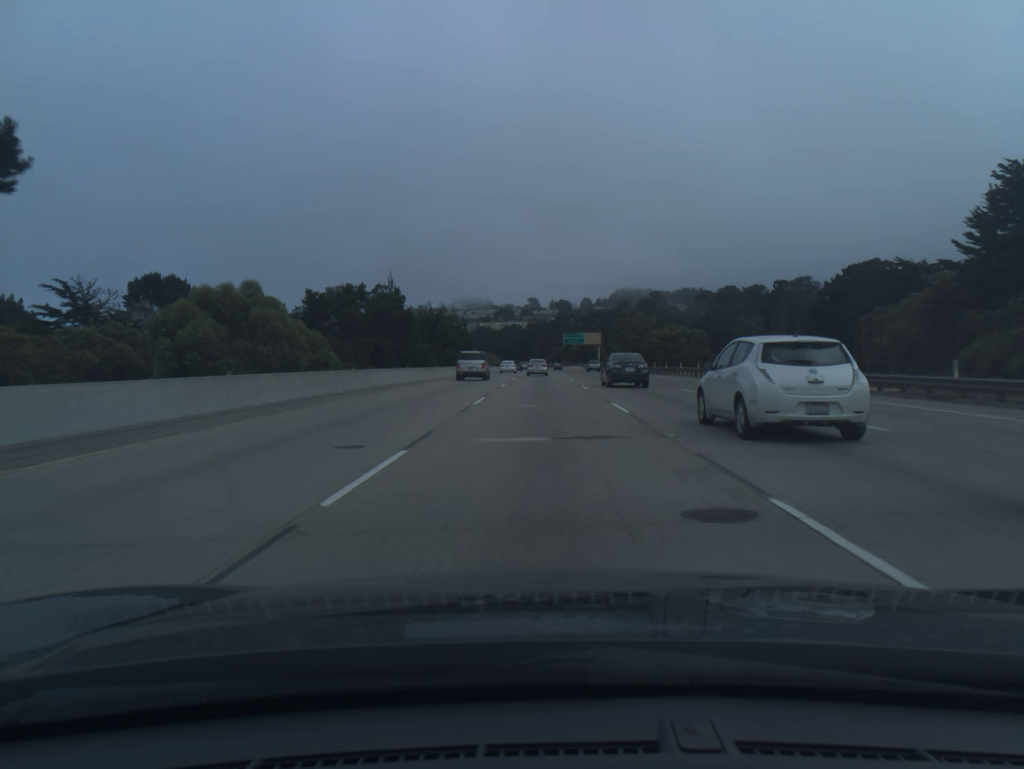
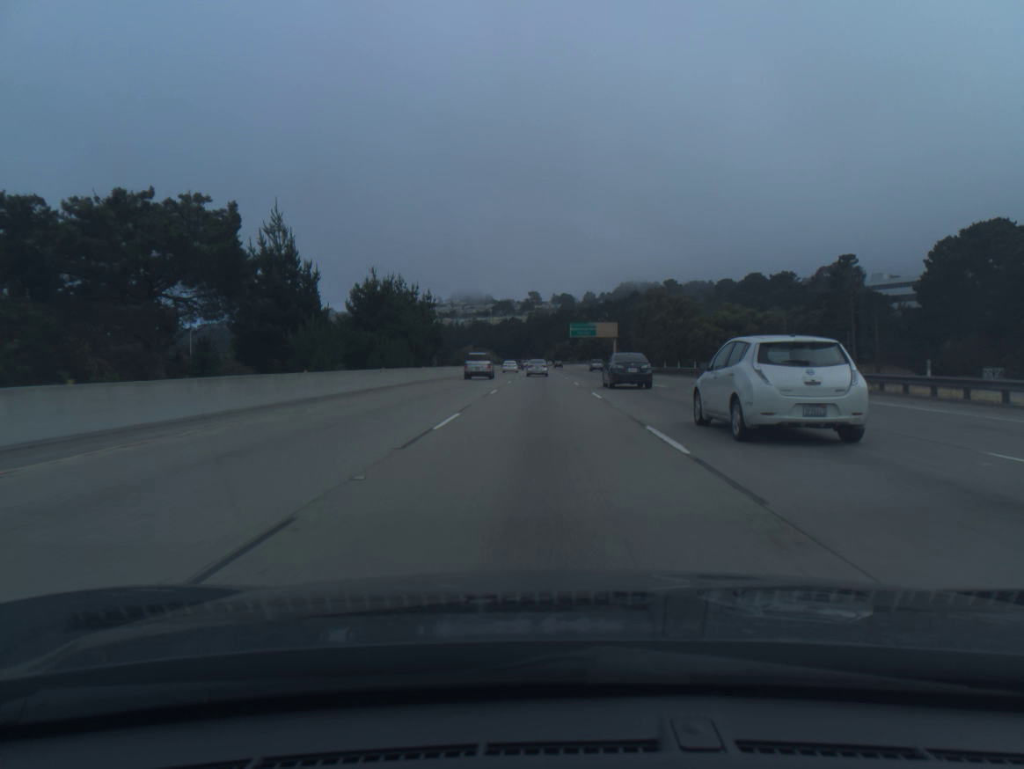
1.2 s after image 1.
(0.0, +36.6) m; 0°
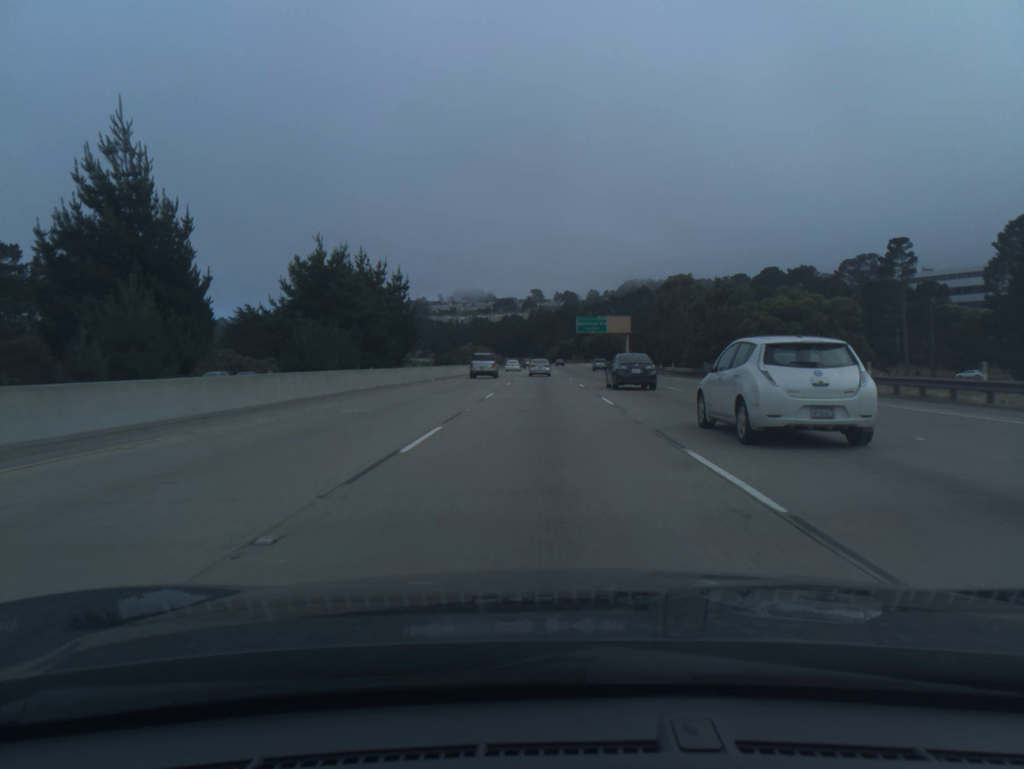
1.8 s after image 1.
(0.0, +18.3) m; 0°
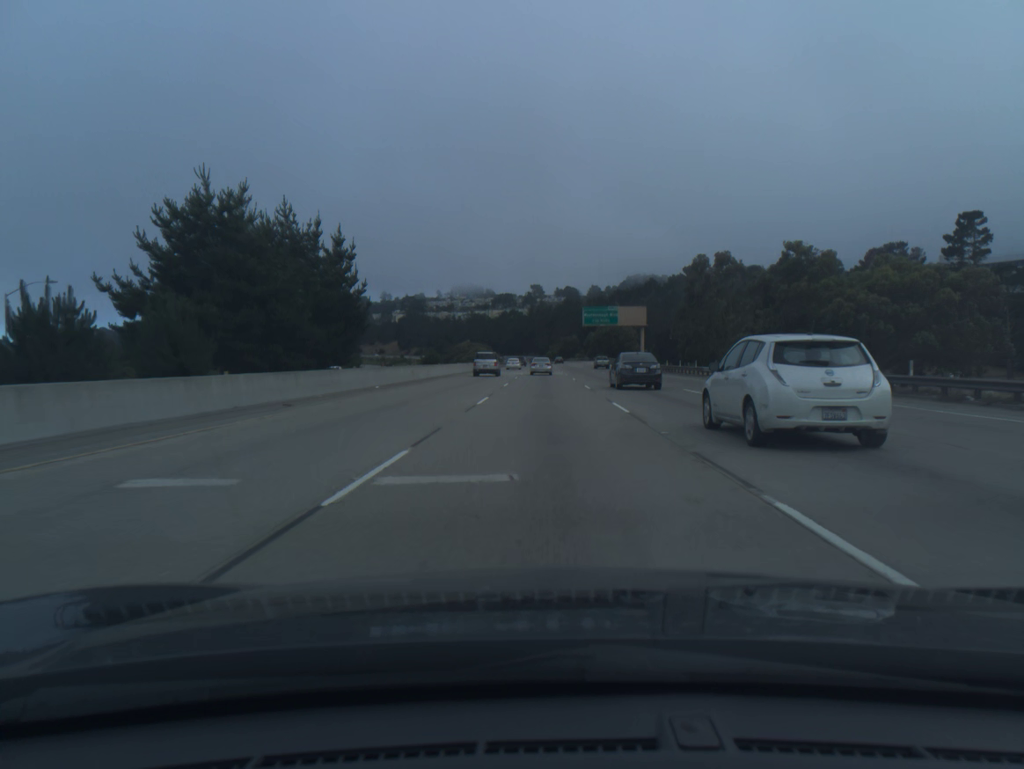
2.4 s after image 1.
(0.0, +18.3) m; 0°
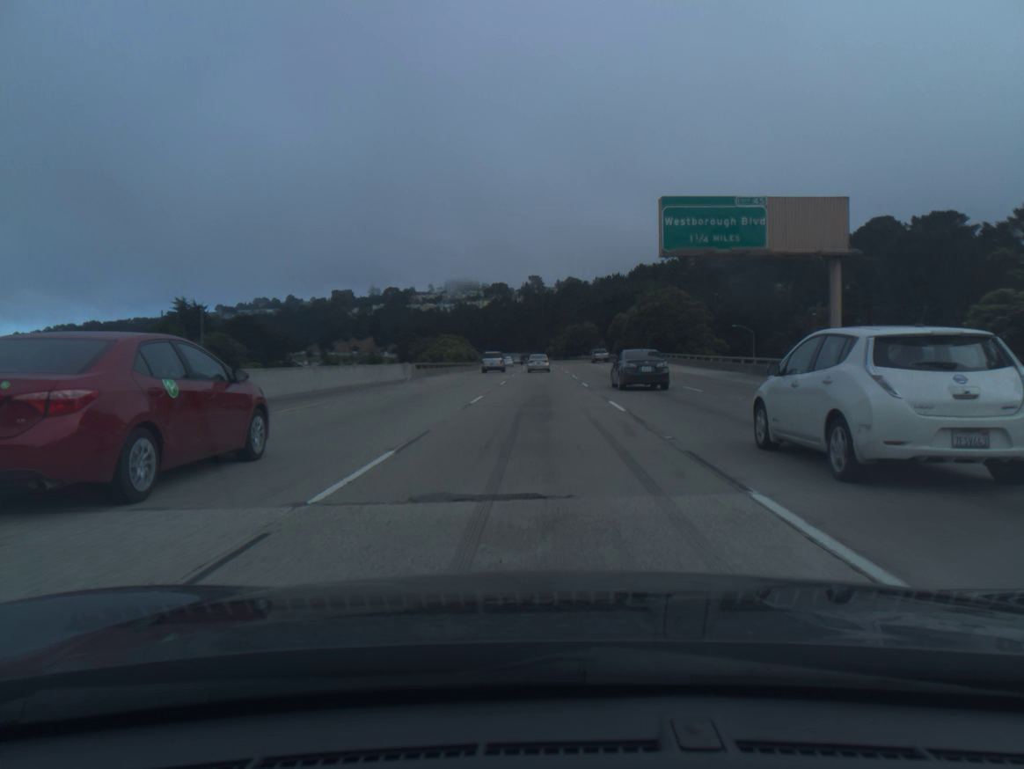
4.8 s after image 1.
(+0.2, +73.2) m; 0°
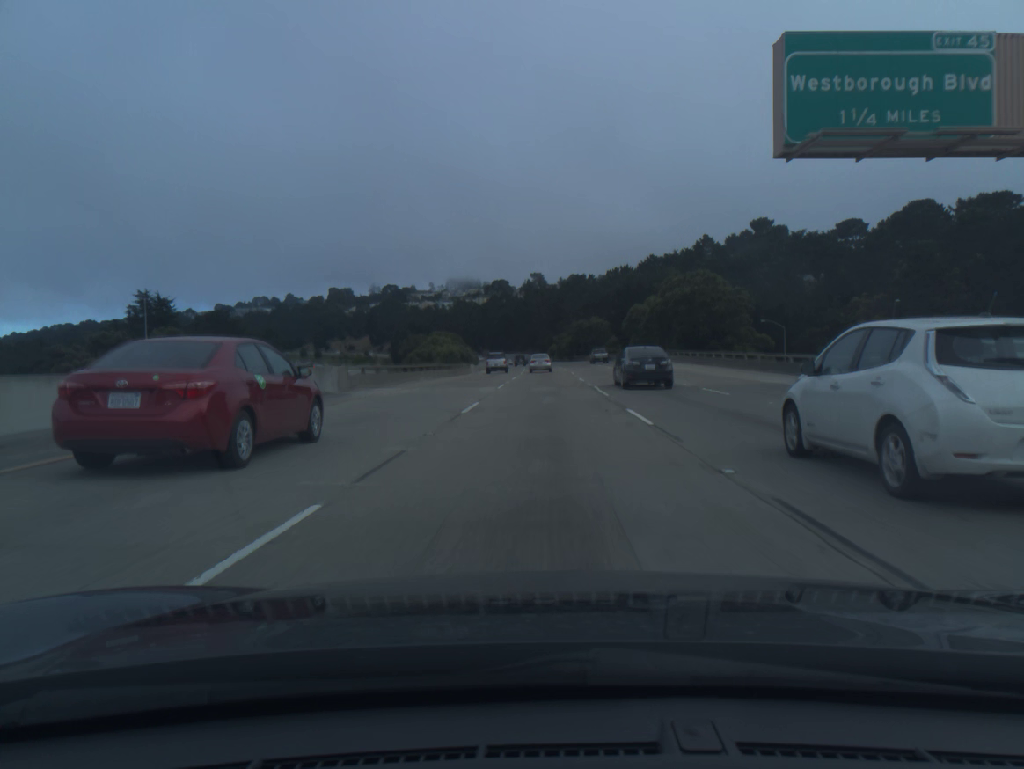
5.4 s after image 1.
(0.0, +18.3) m; 0°
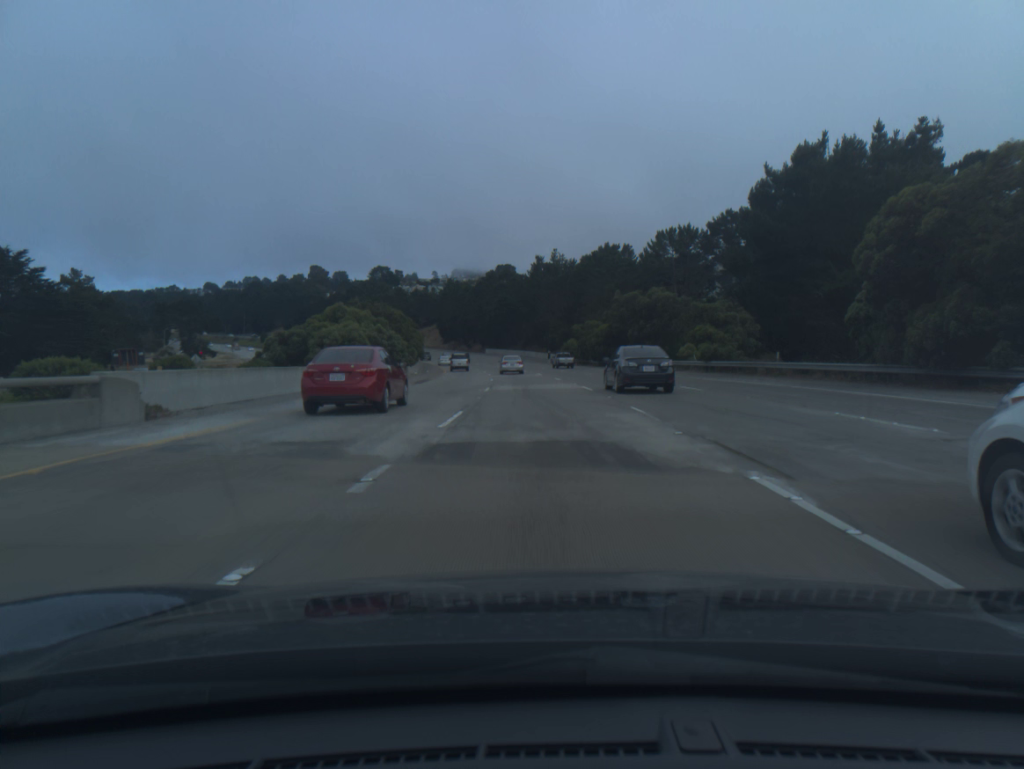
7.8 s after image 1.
(-0.2, +72.8) m; -1°
